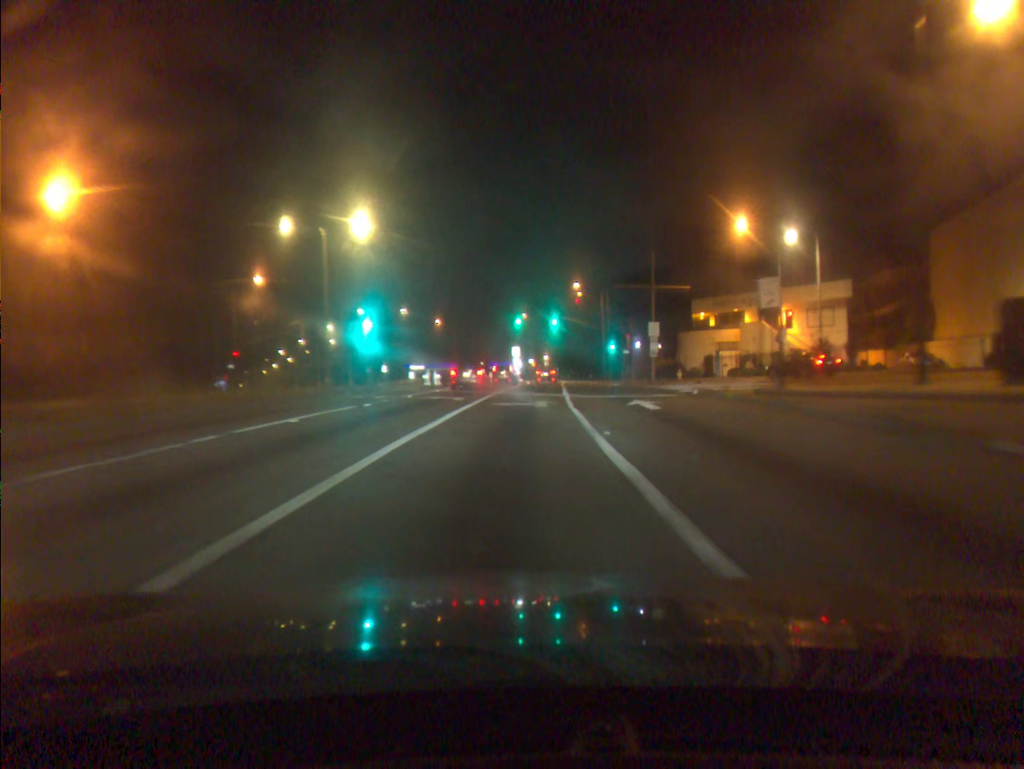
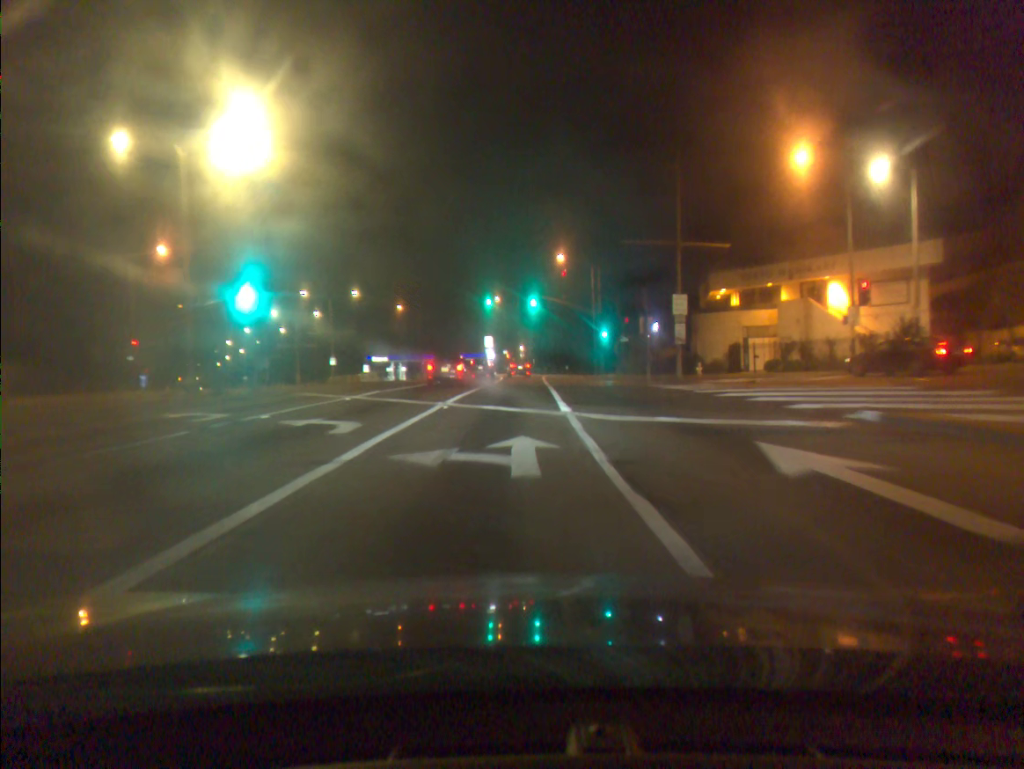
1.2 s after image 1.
(+0.3, +15.1) m; +2°
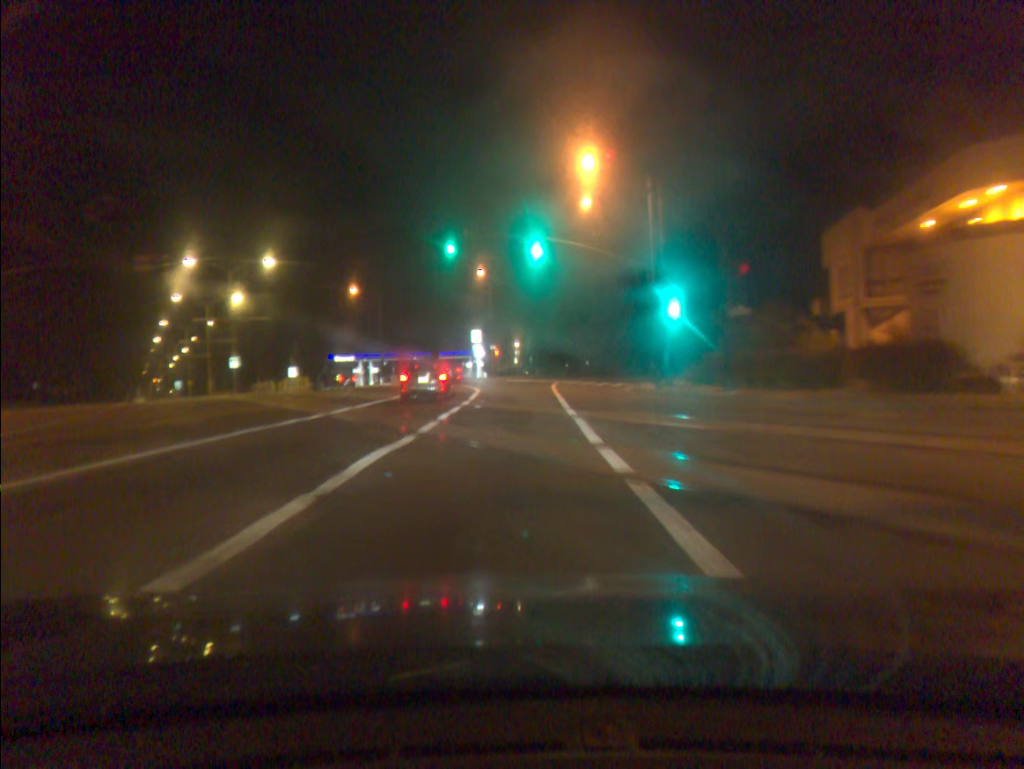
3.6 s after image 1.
(+0.1, +30.9) m; +1°
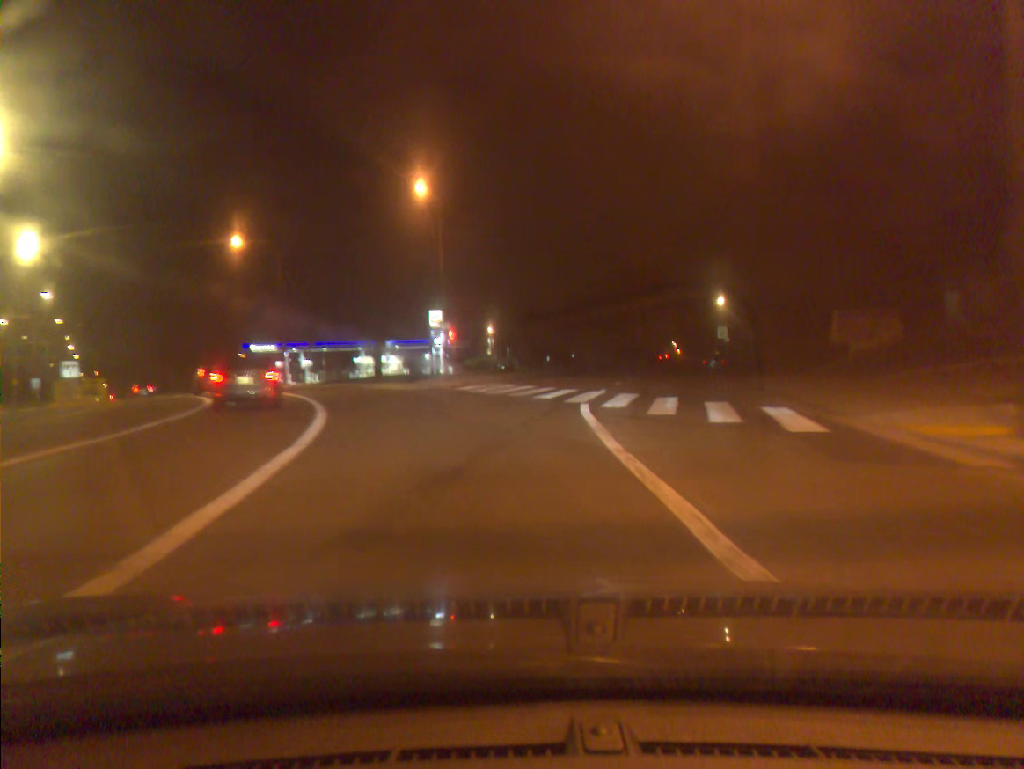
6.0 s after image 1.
(0.0, +31.5) m; +2°
